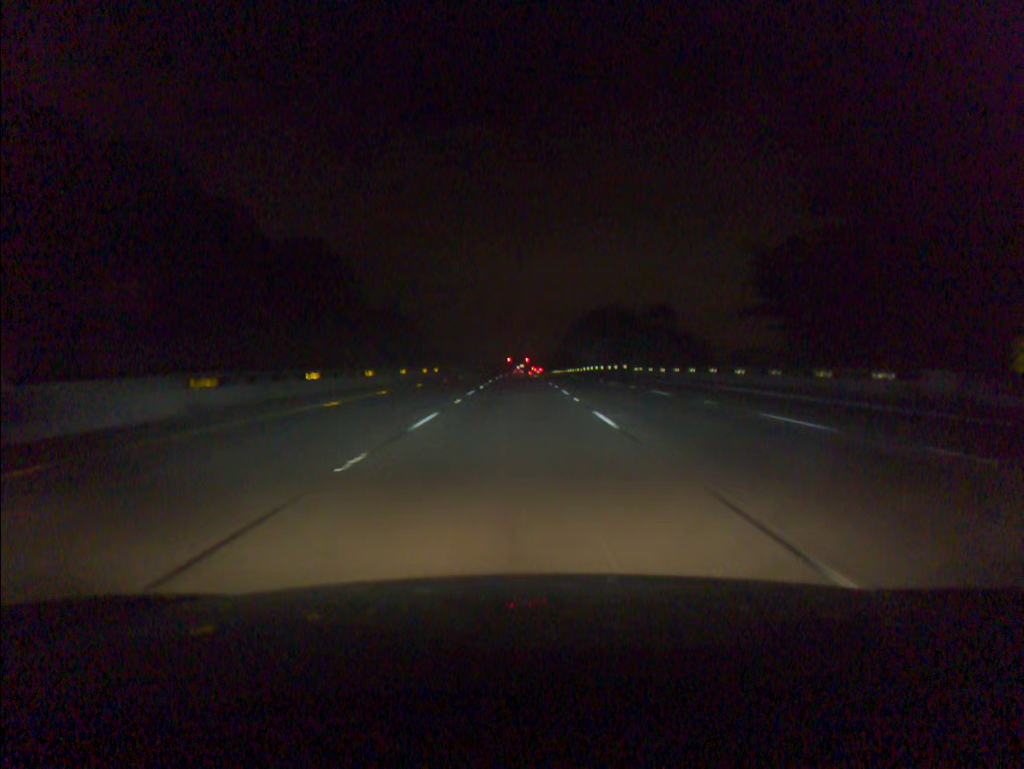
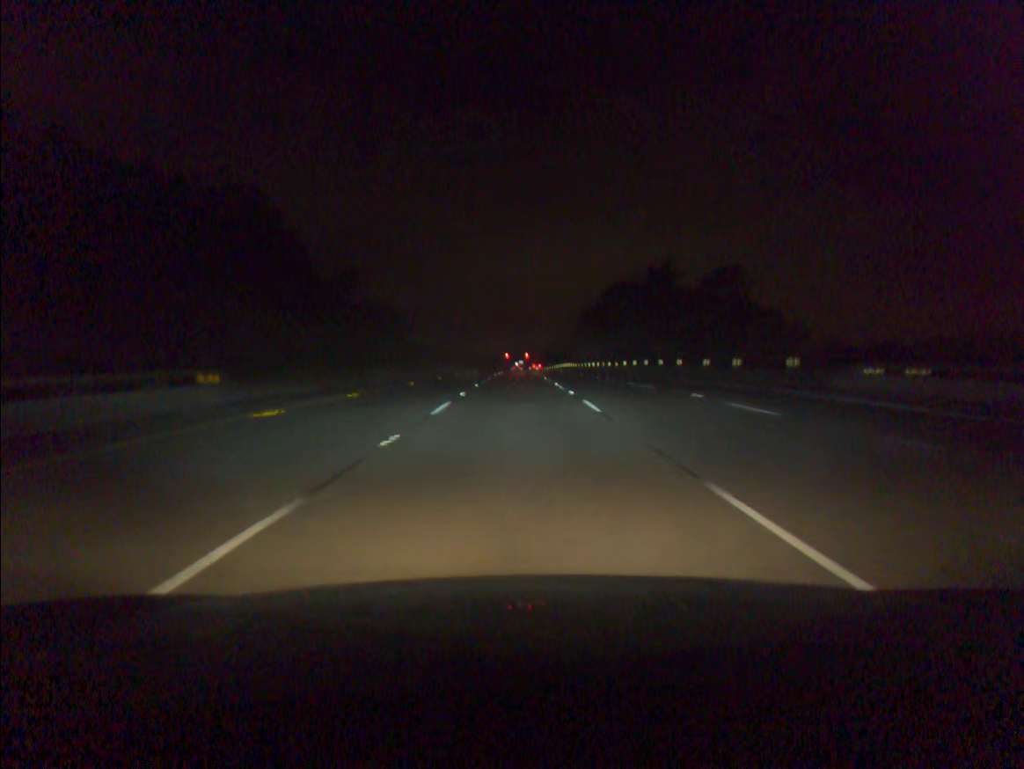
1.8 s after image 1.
(-0.1, +55.6) m; 0°
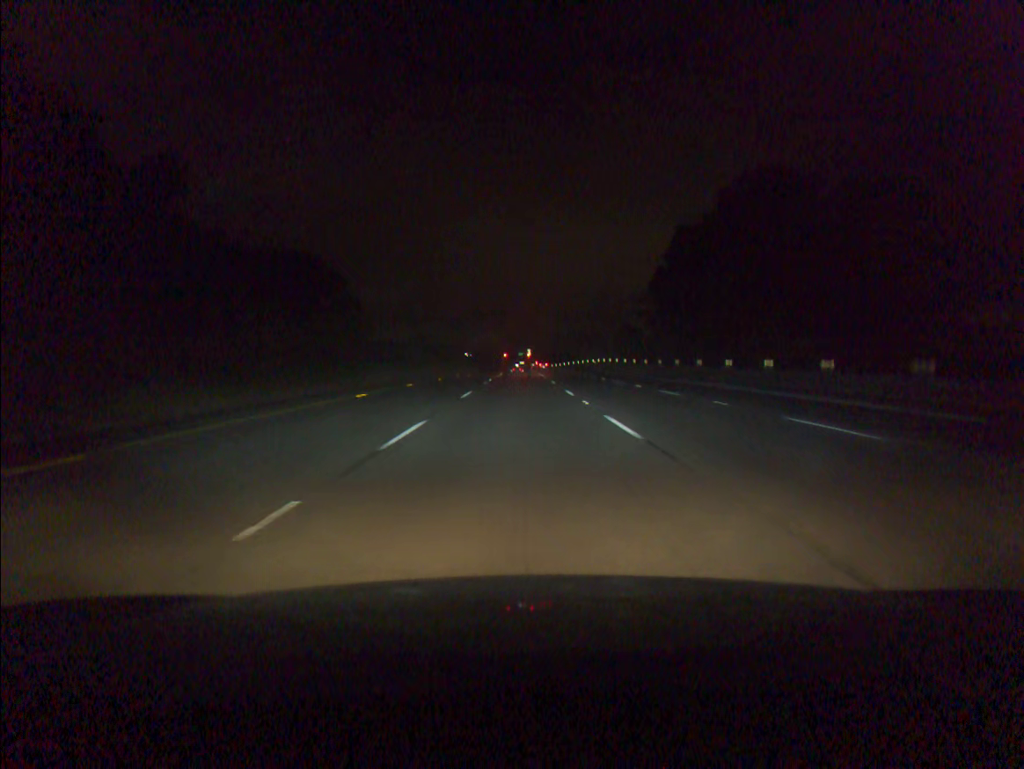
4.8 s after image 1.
(-0.2, +89.4) m; 0°
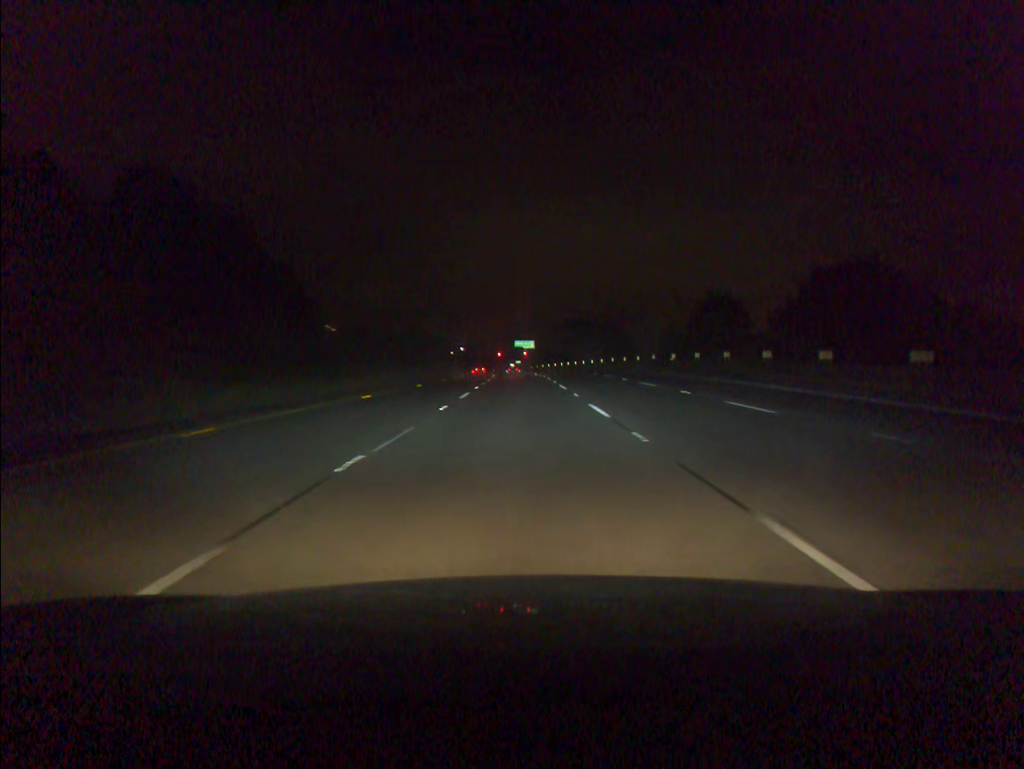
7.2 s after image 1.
(0.0, +68.6) m; 0°
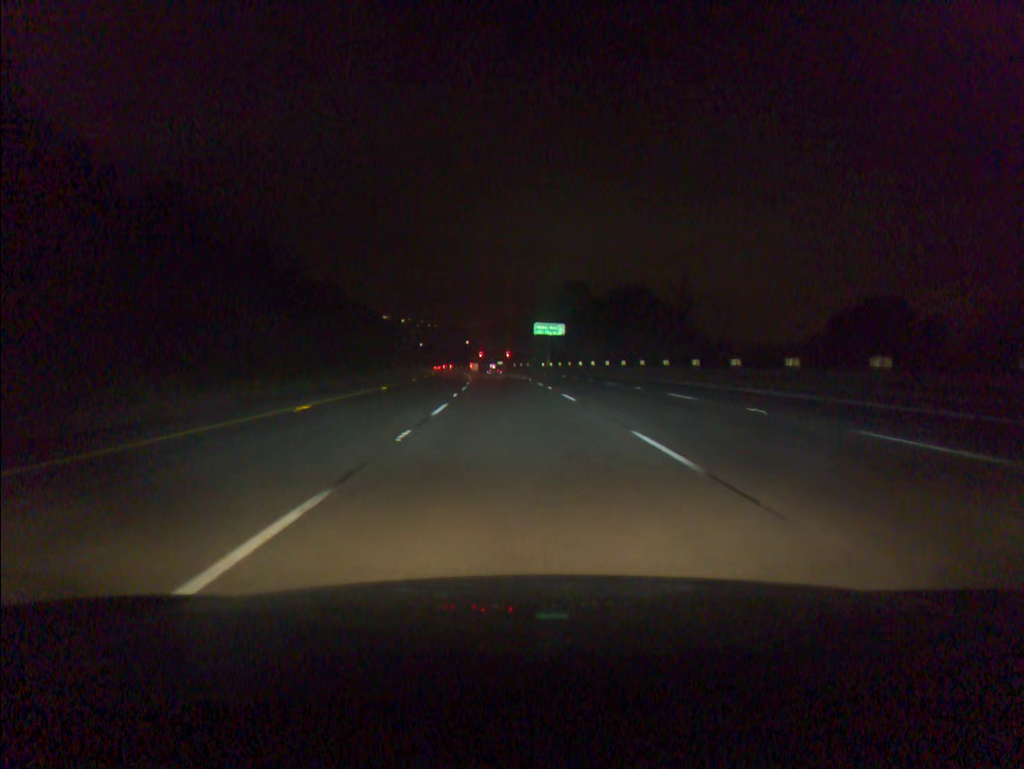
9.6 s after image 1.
(-0.4, +66.3) m; -1°
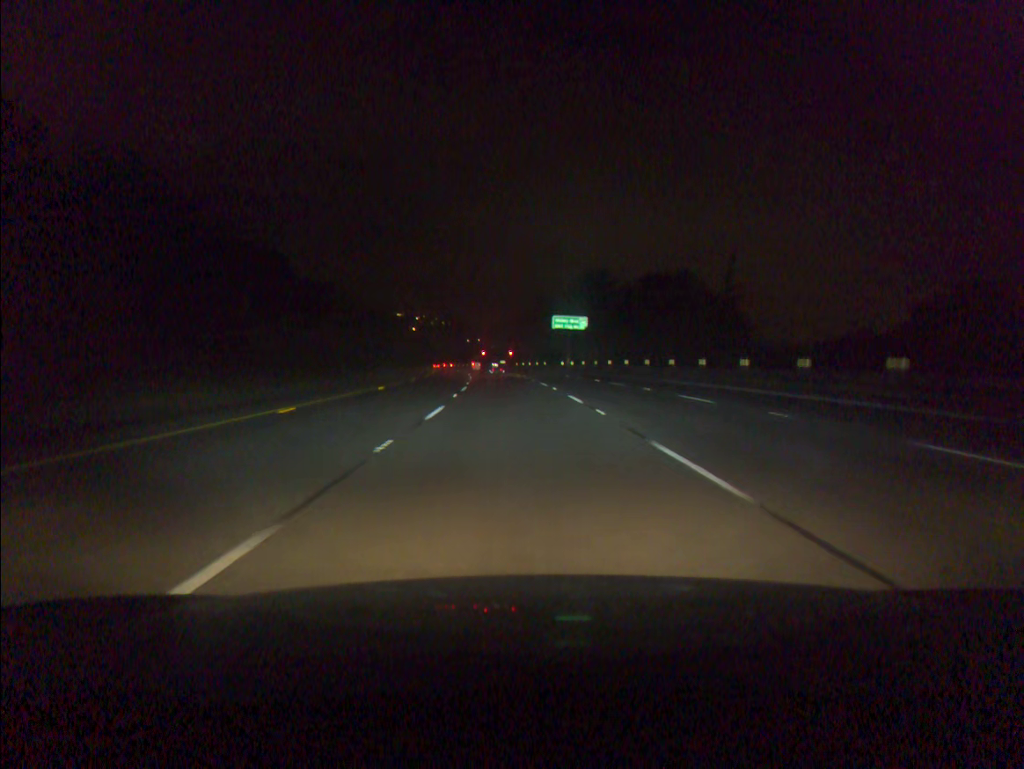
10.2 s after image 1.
(-0.1, +16.3) m; -1°
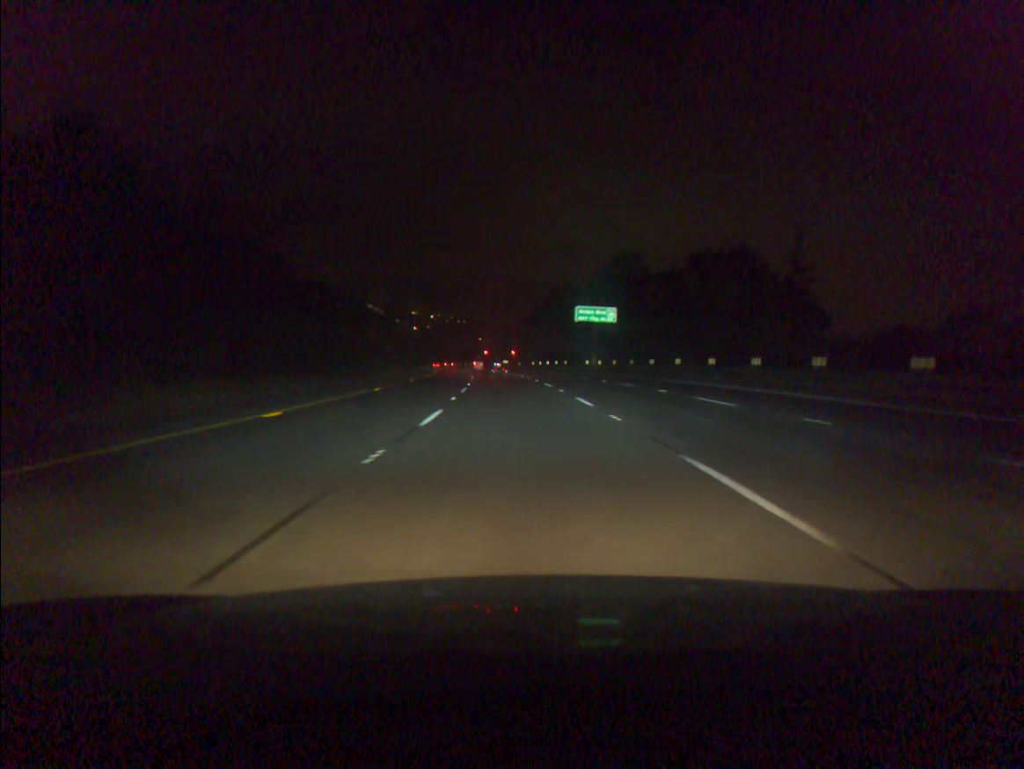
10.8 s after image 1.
(-0.1, +16.2) m; -1°
